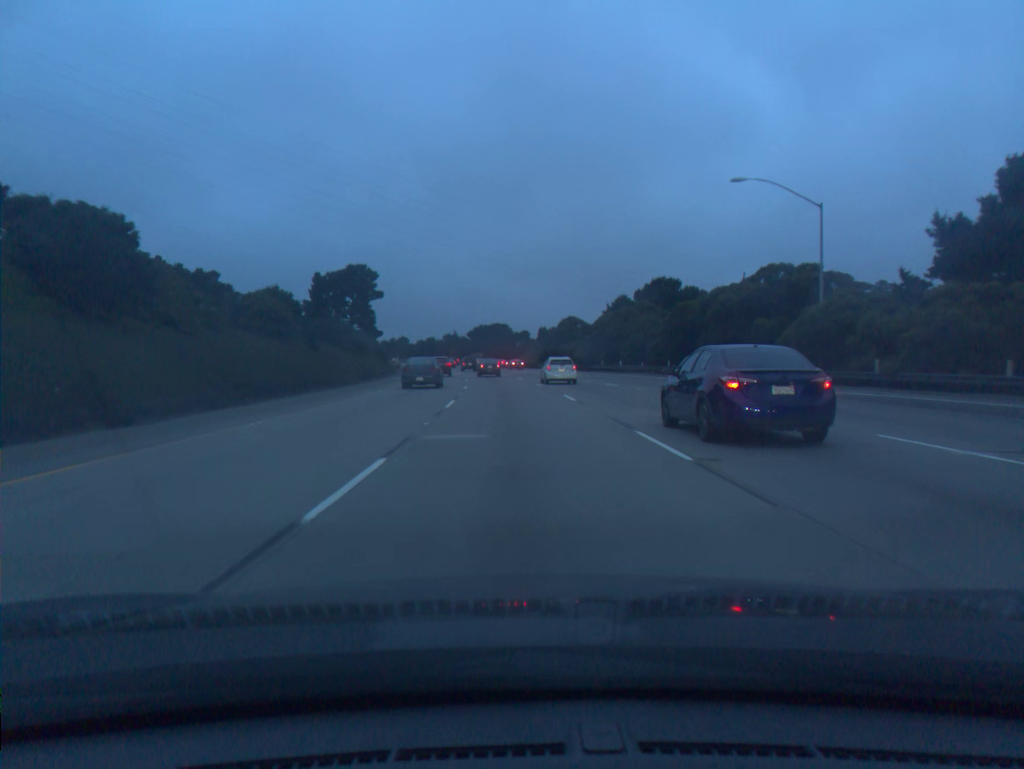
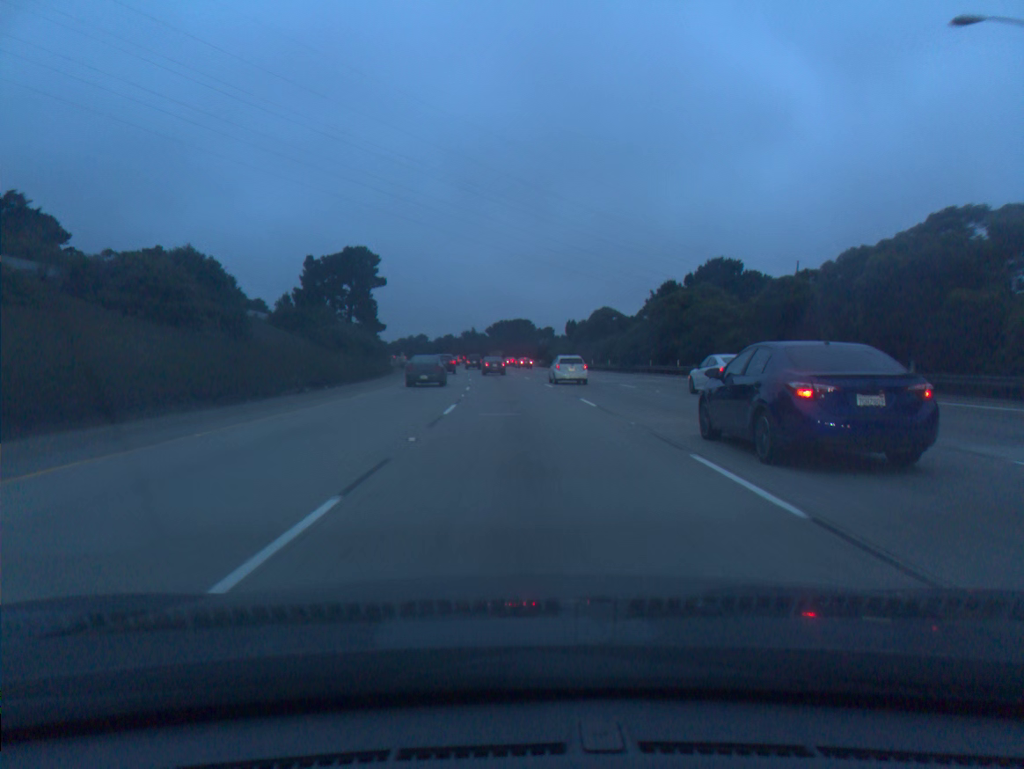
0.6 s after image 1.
(-0.2, +17.9) m; -2°
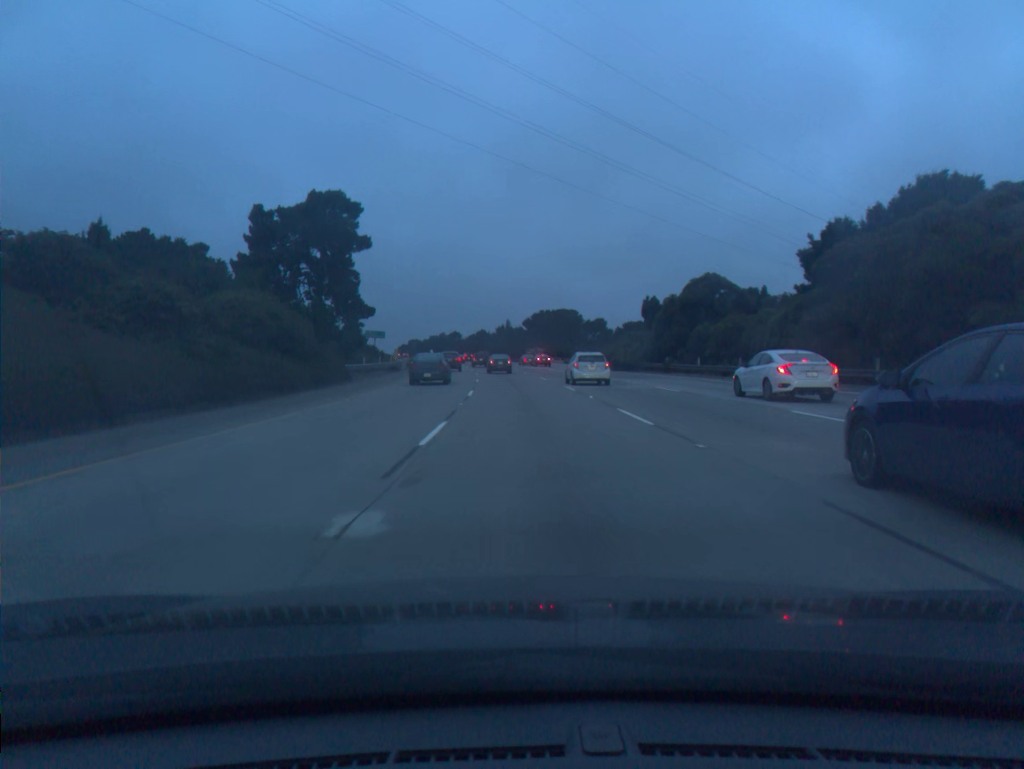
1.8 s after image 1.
(-1.0, +35.7) m; -3°
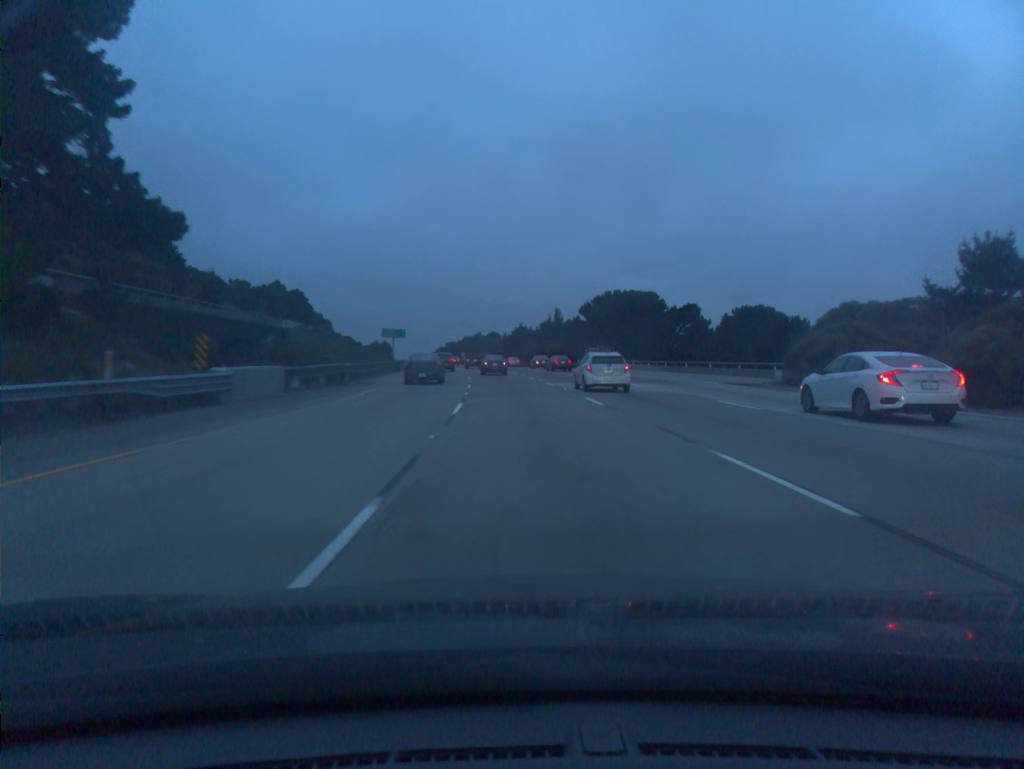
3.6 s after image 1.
(-1.5, +52.0) m; -3°
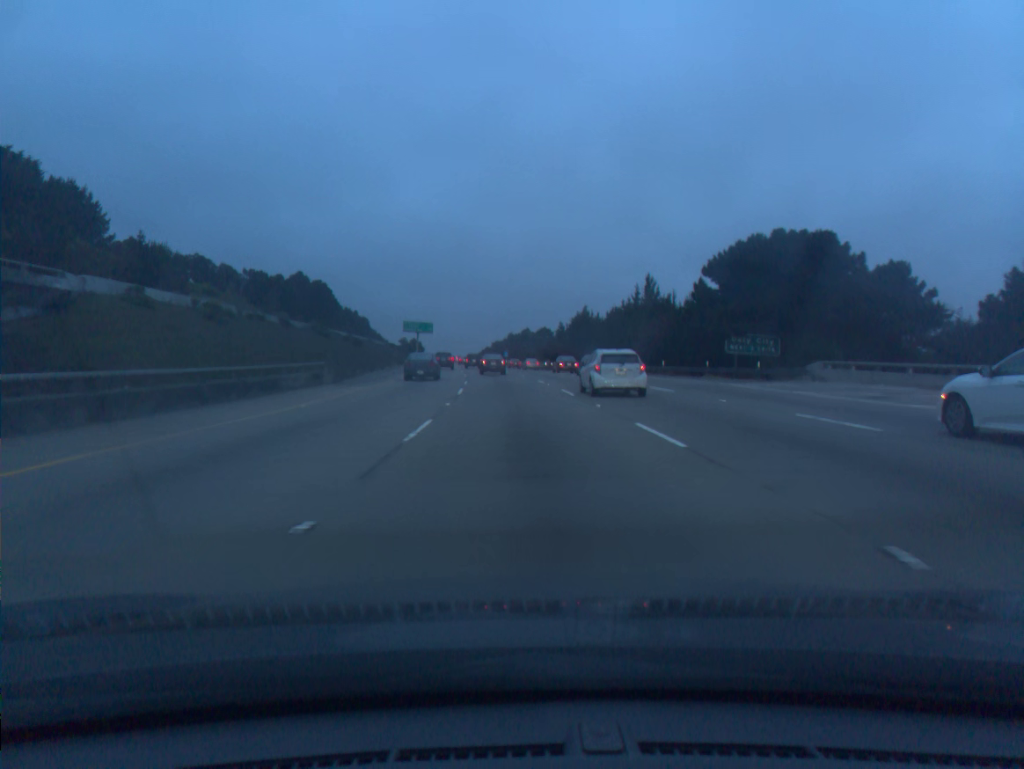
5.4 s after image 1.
(-1.6, +50.0) m; -4°
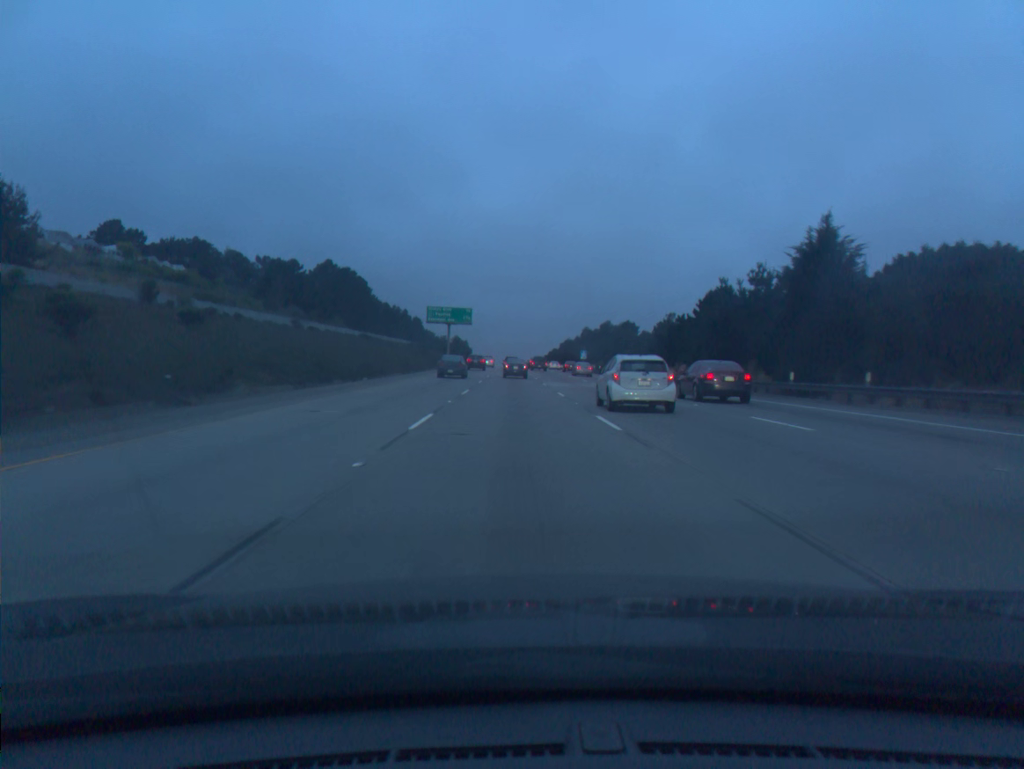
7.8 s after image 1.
(-2.7, +65.0) m; -5°
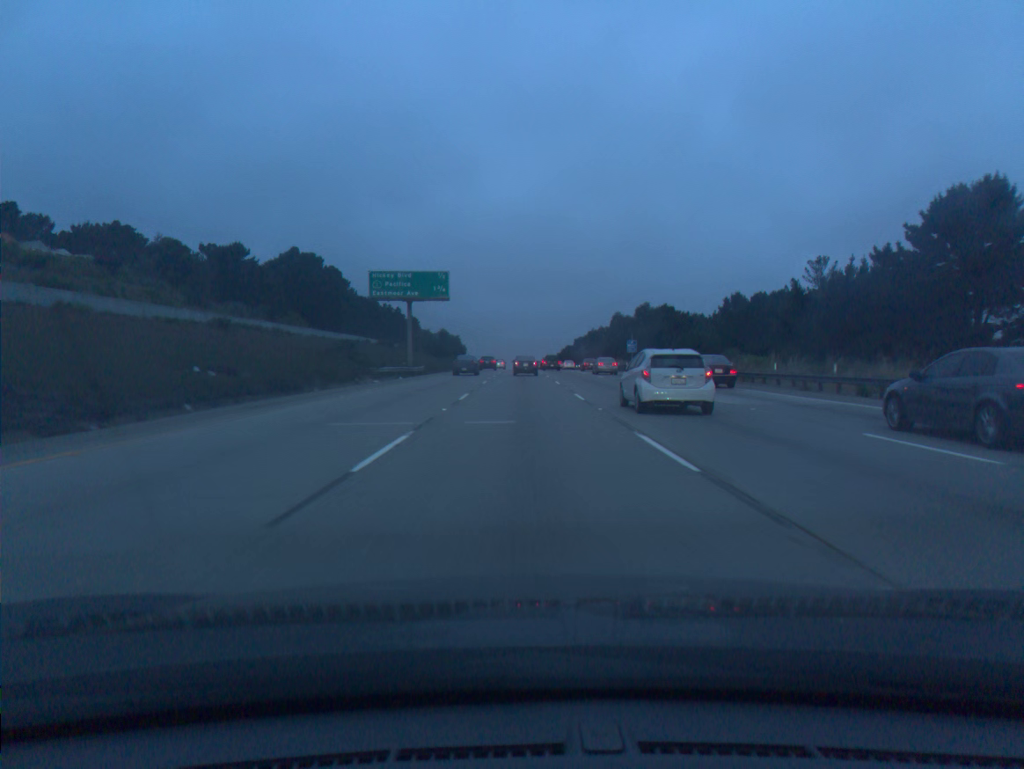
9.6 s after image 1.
(-0.4, +49.0) m; -1°
